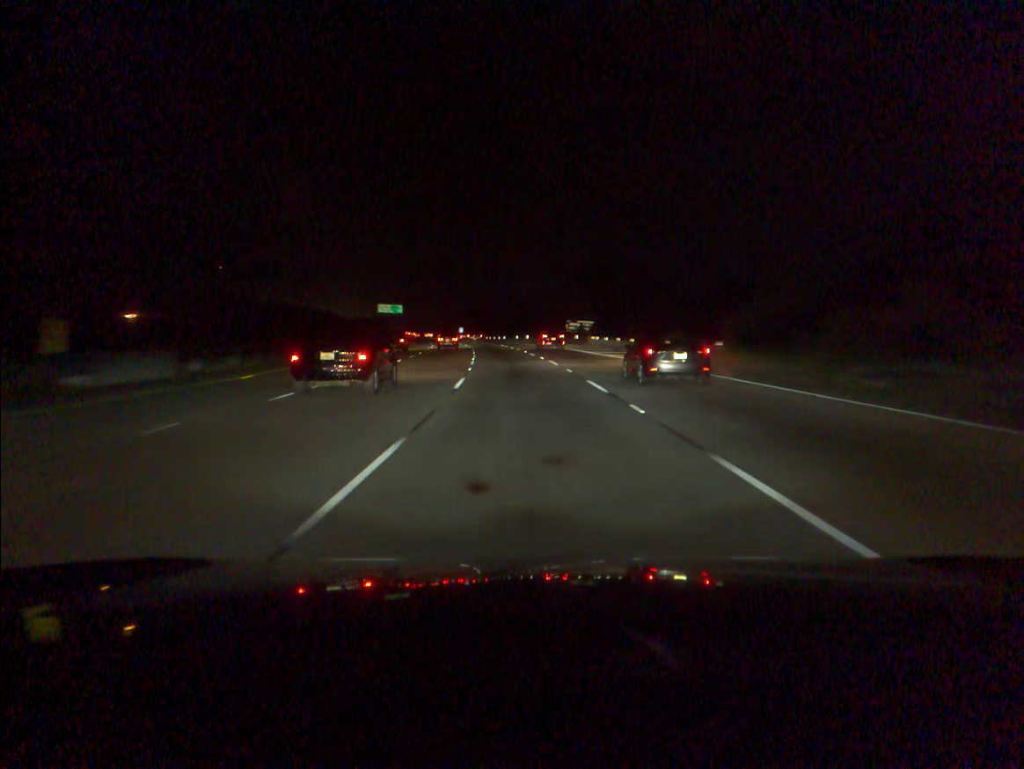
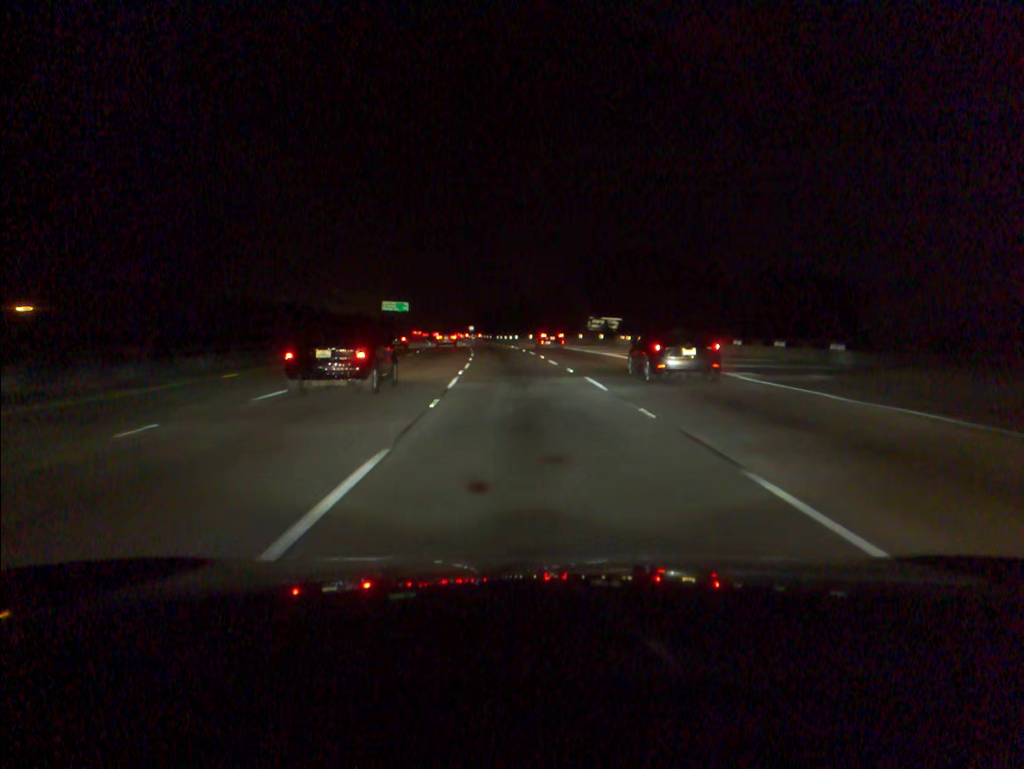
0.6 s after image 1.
(-0.1, +15.7) m; -1°
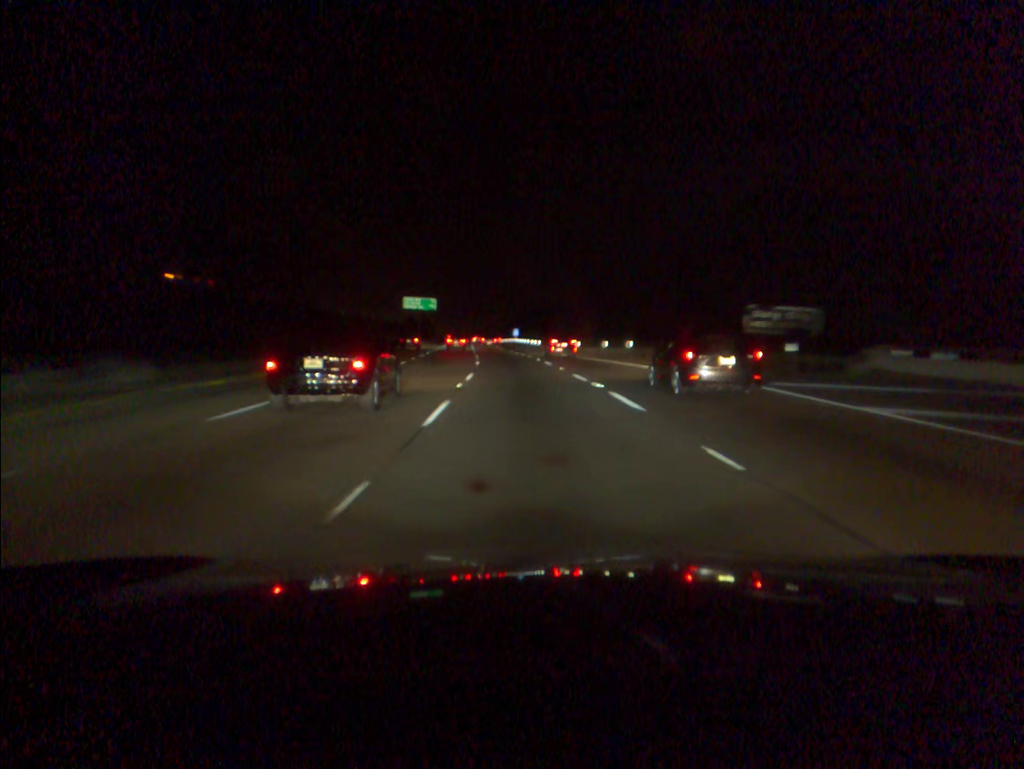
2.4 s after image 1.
(-1.6, +46.8) m; -4°
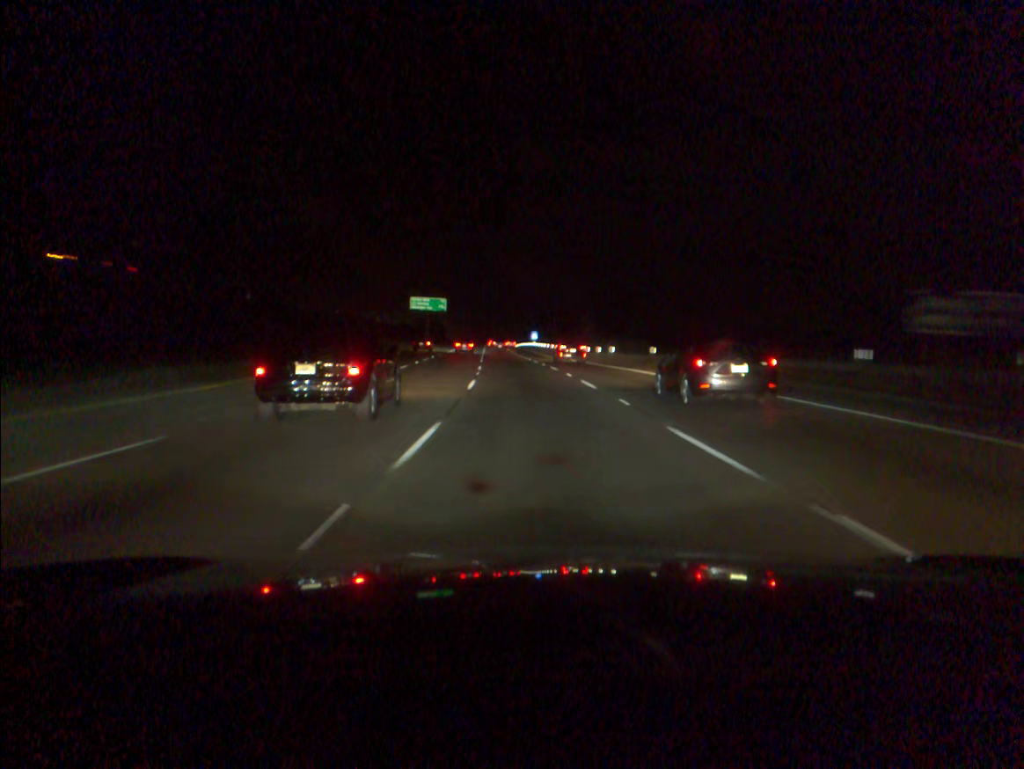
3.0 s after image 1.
(-0.2, +15.6) m; -1°
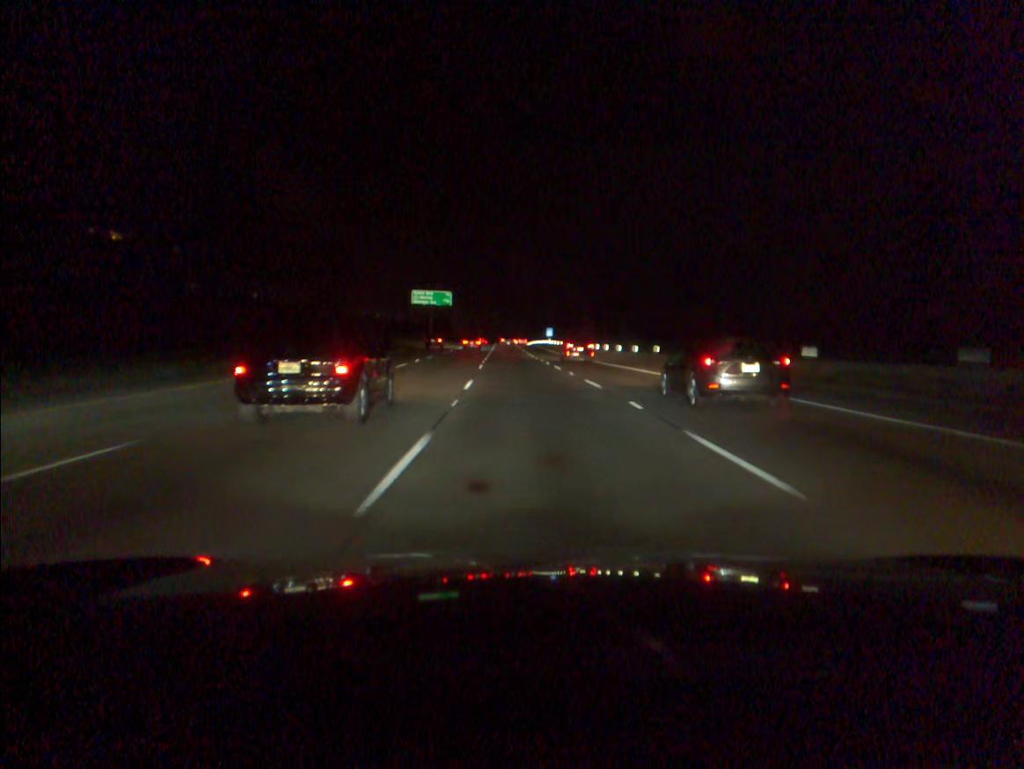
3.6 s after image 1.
(-0.1, +15.6) m; -1°
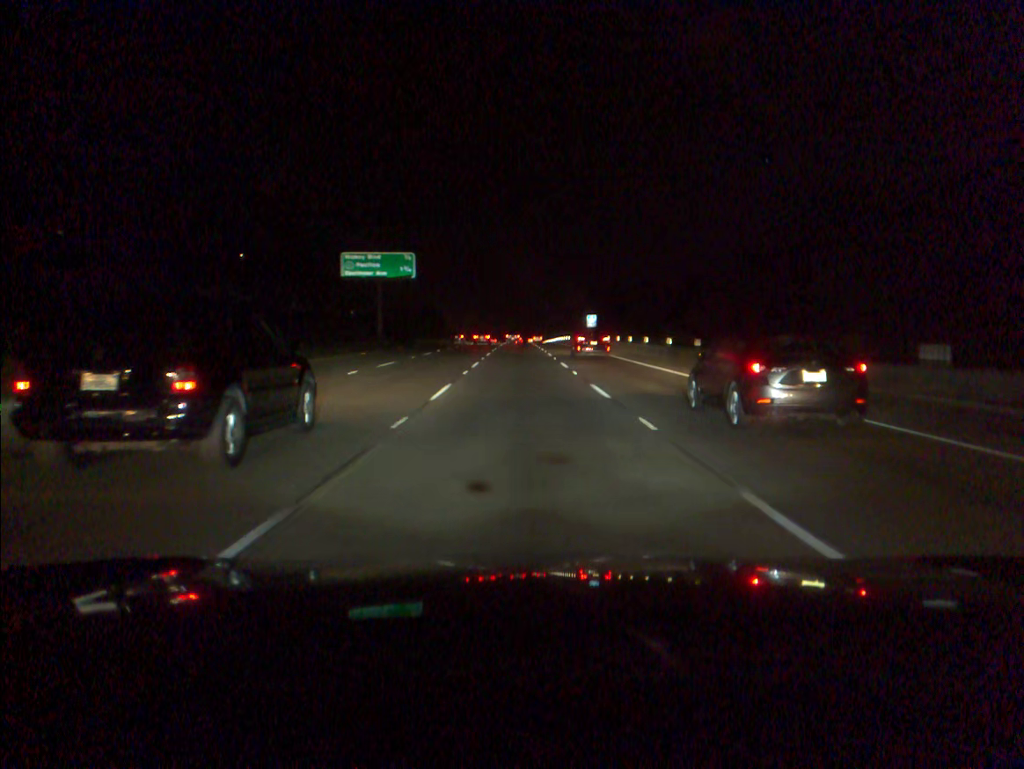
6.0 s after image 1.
(-1.0, +62.6) m; -1°
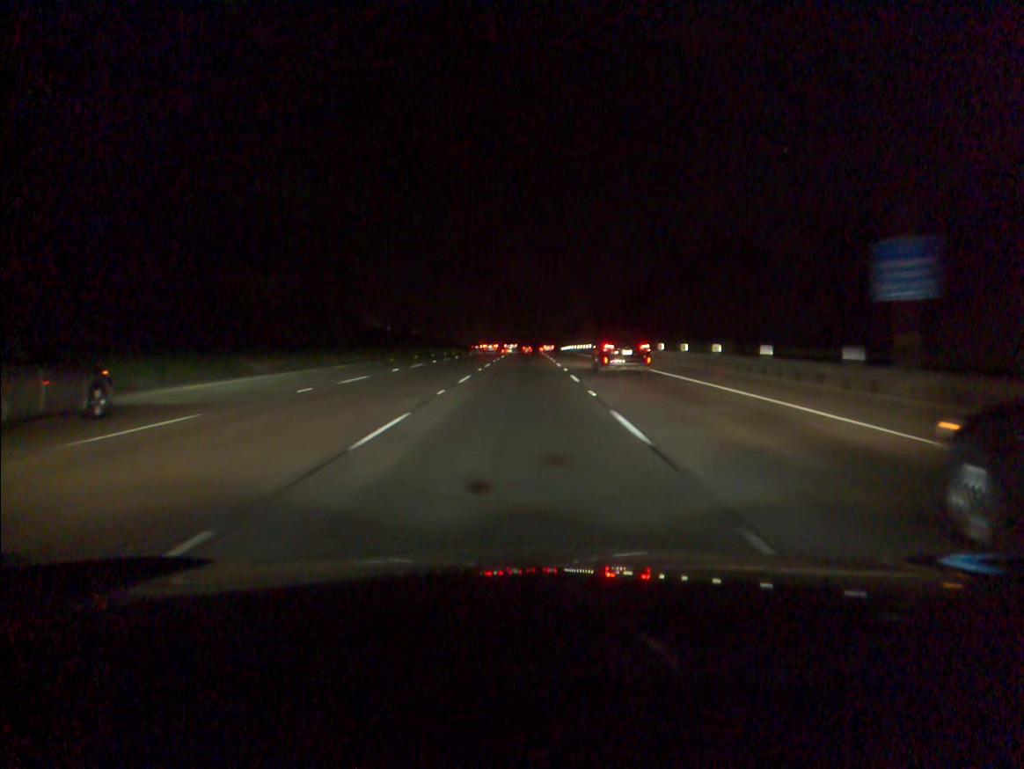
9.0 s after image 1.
(-0.3, +79.6) m; -1°
